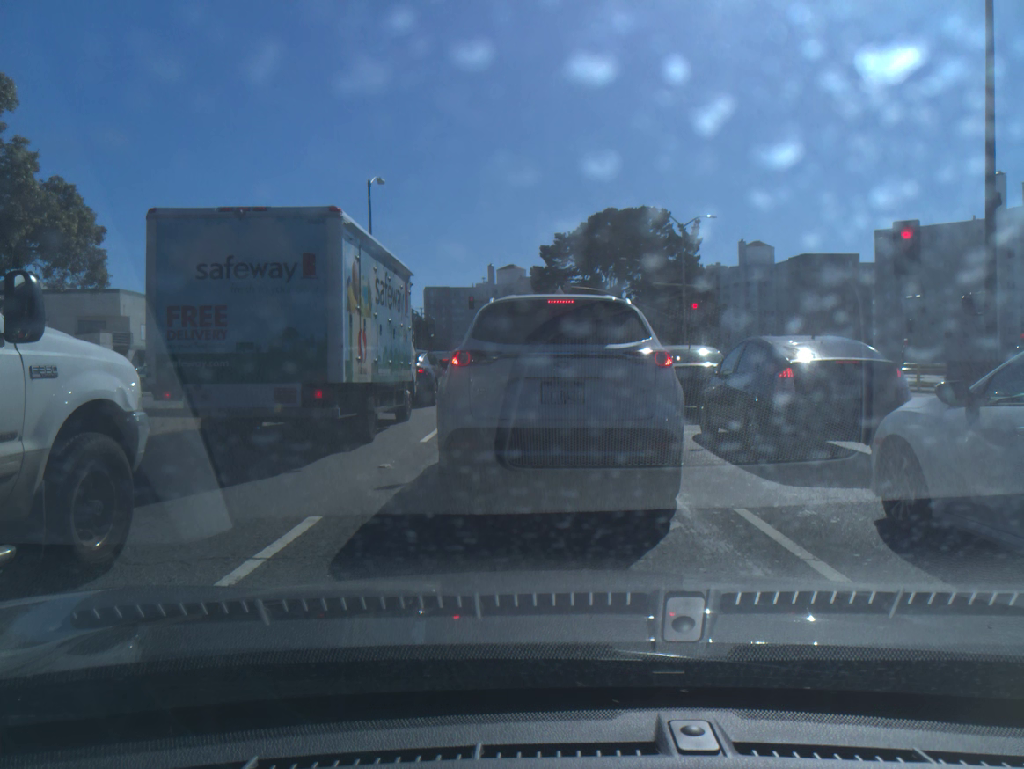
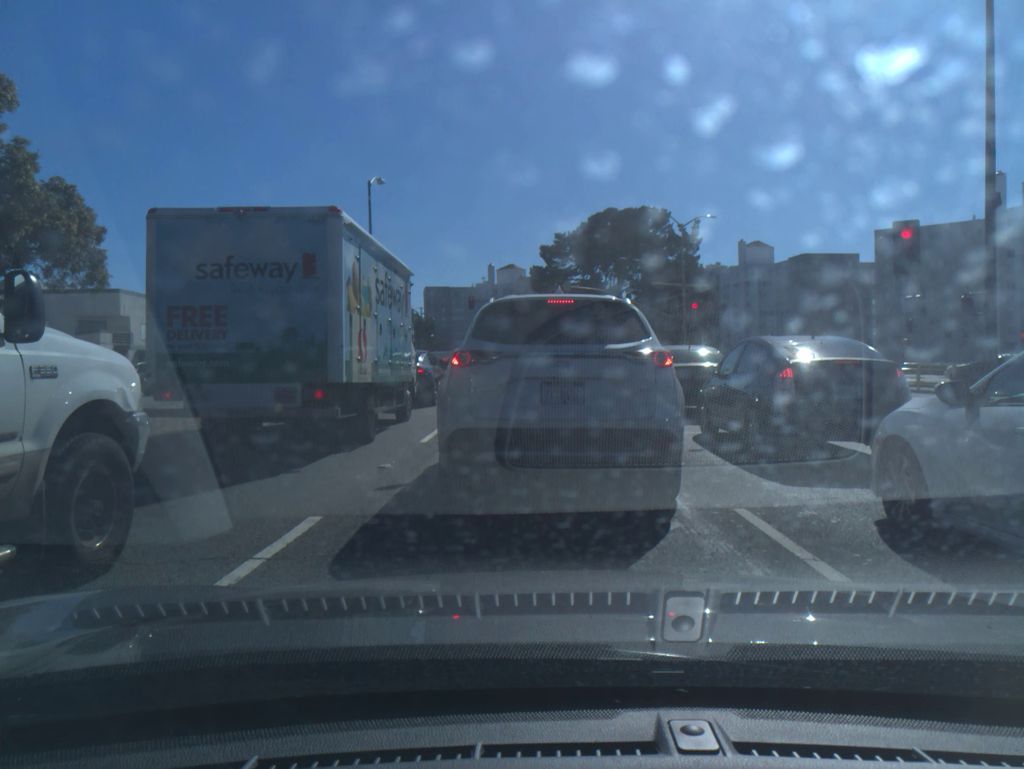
(0.0, 0.0) m; 0°
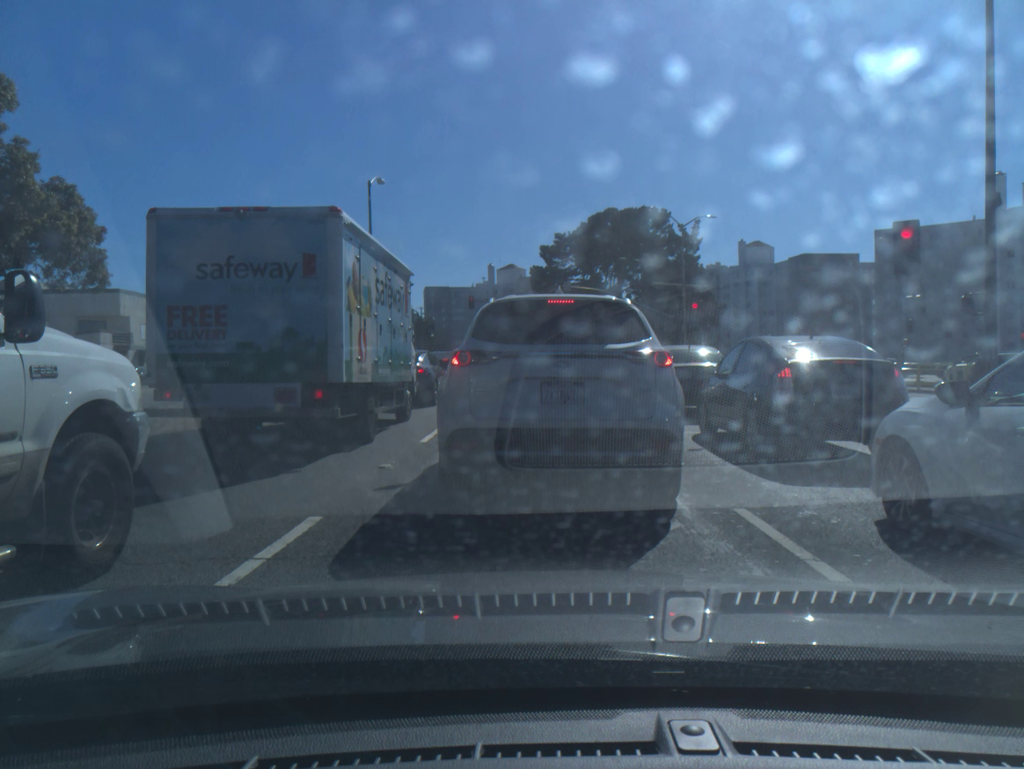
(0.0, 0.0) m; 0°
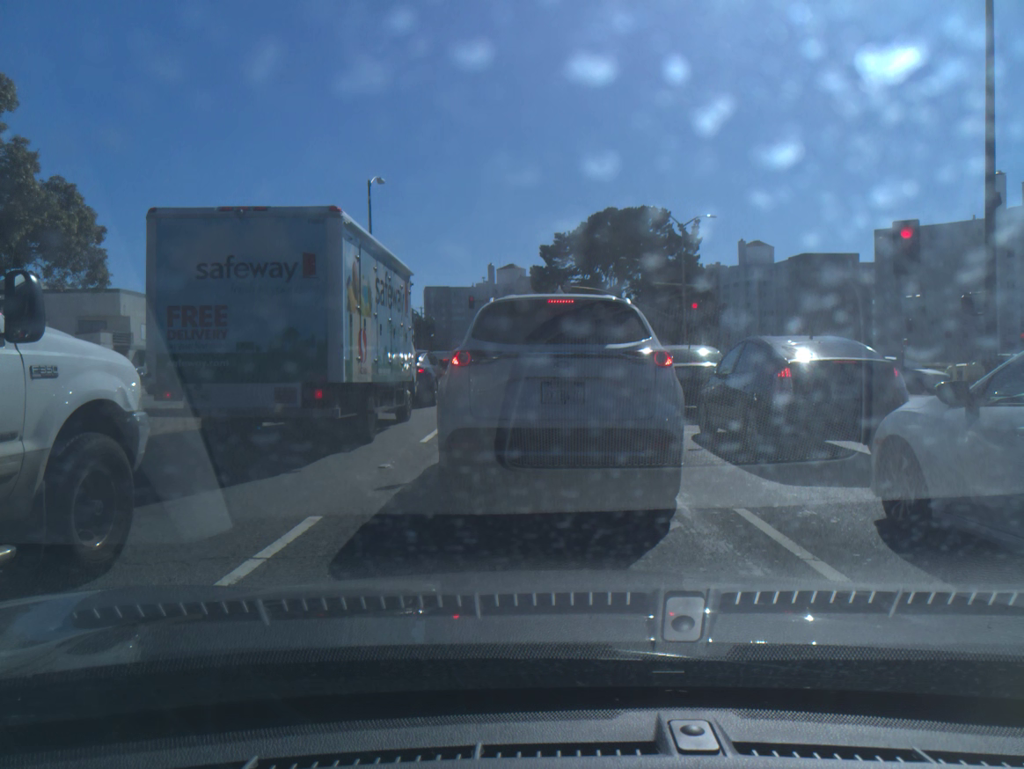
(0.0, 0.0) m; 0°
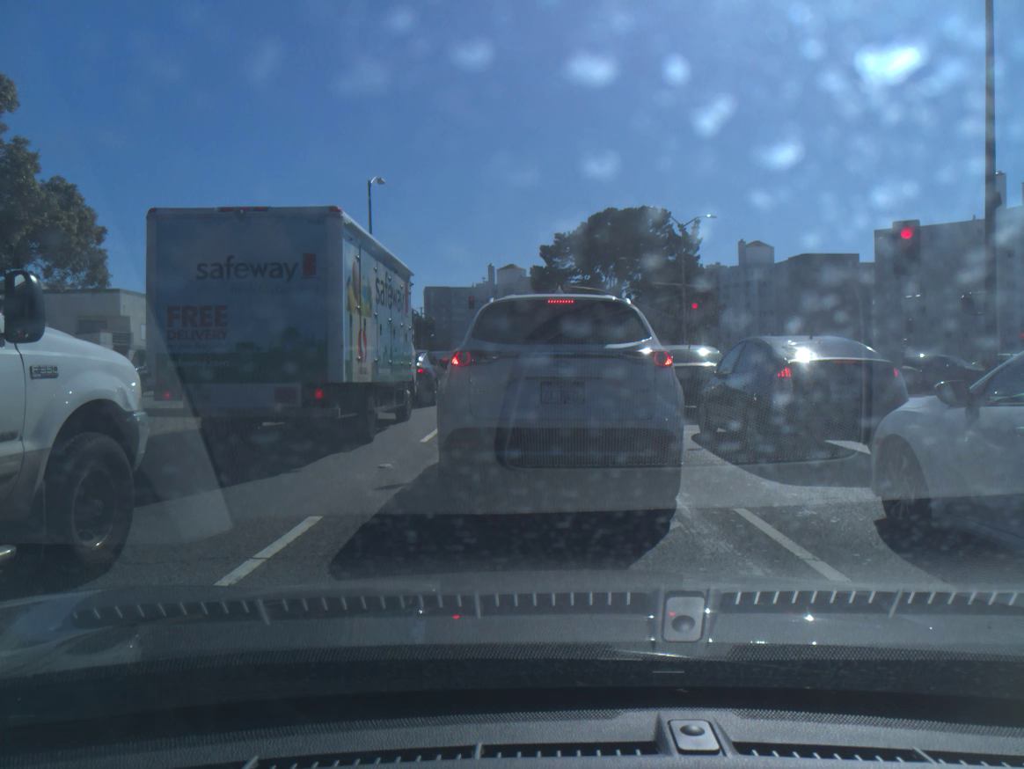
(0.0, 0.0) m; 0°
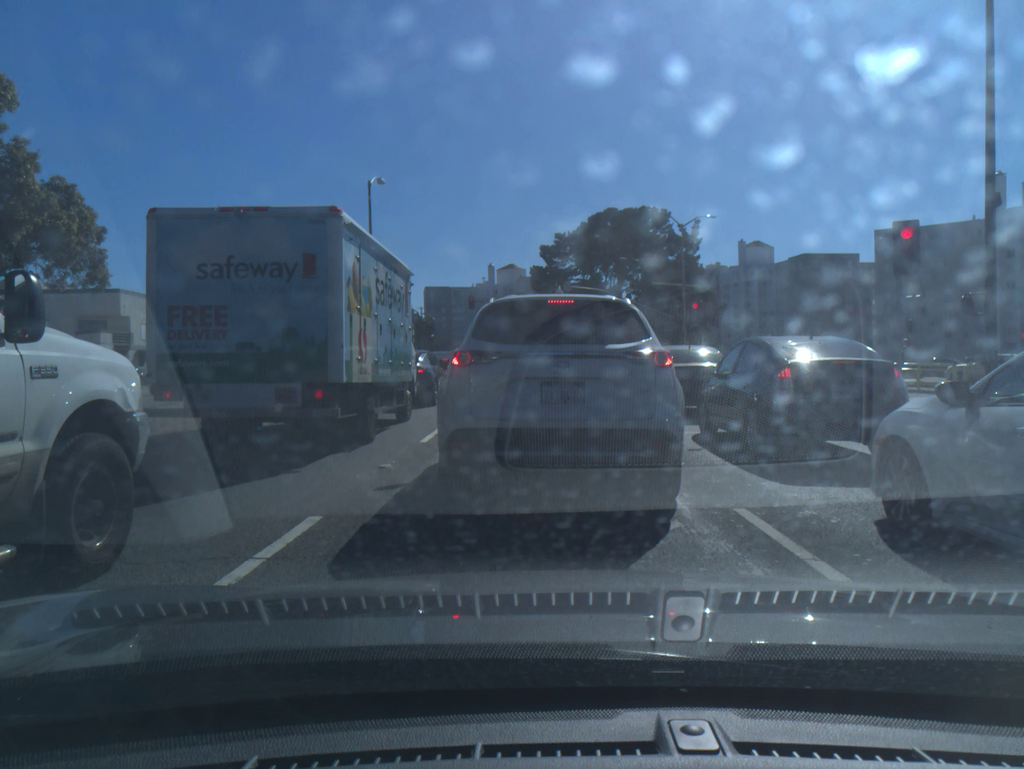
(0.0, 0.0) m; 0°
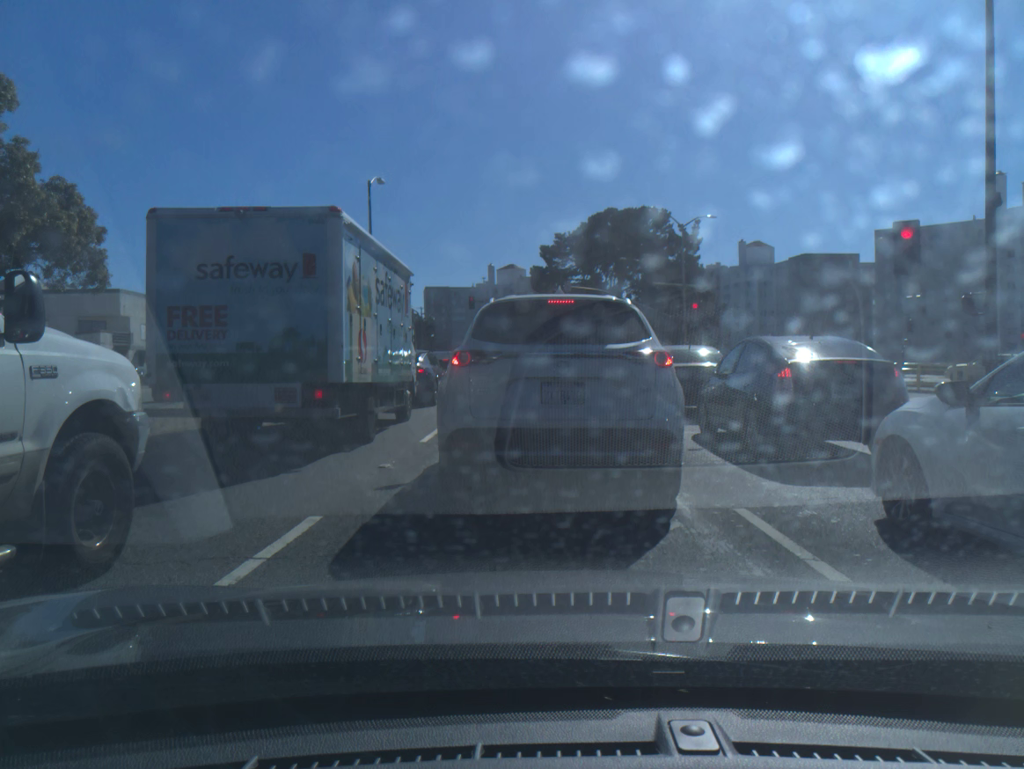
(0.0, +0.1) m; 0°
